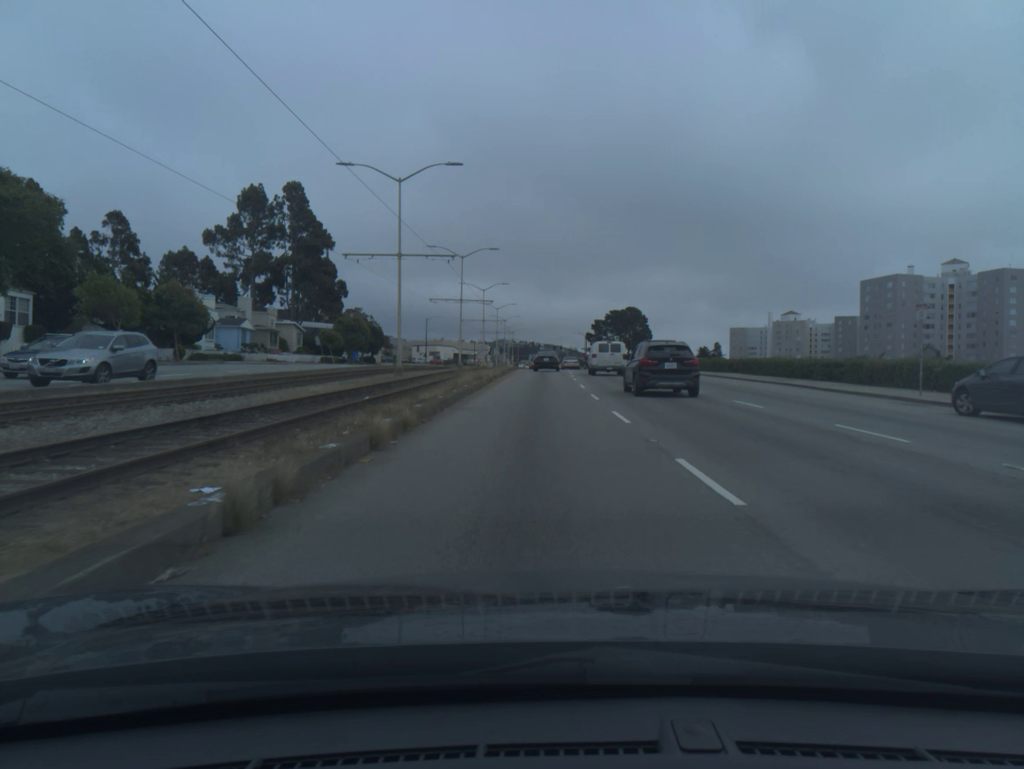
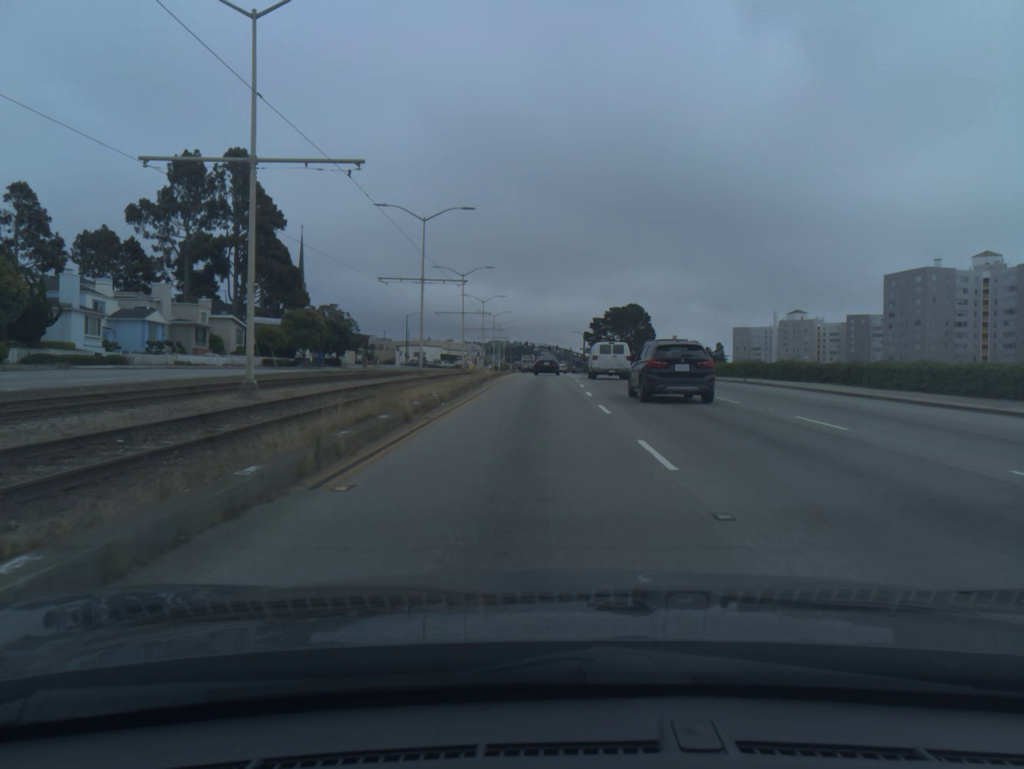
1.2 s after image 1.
(+0.1, +20.1) m; 0°
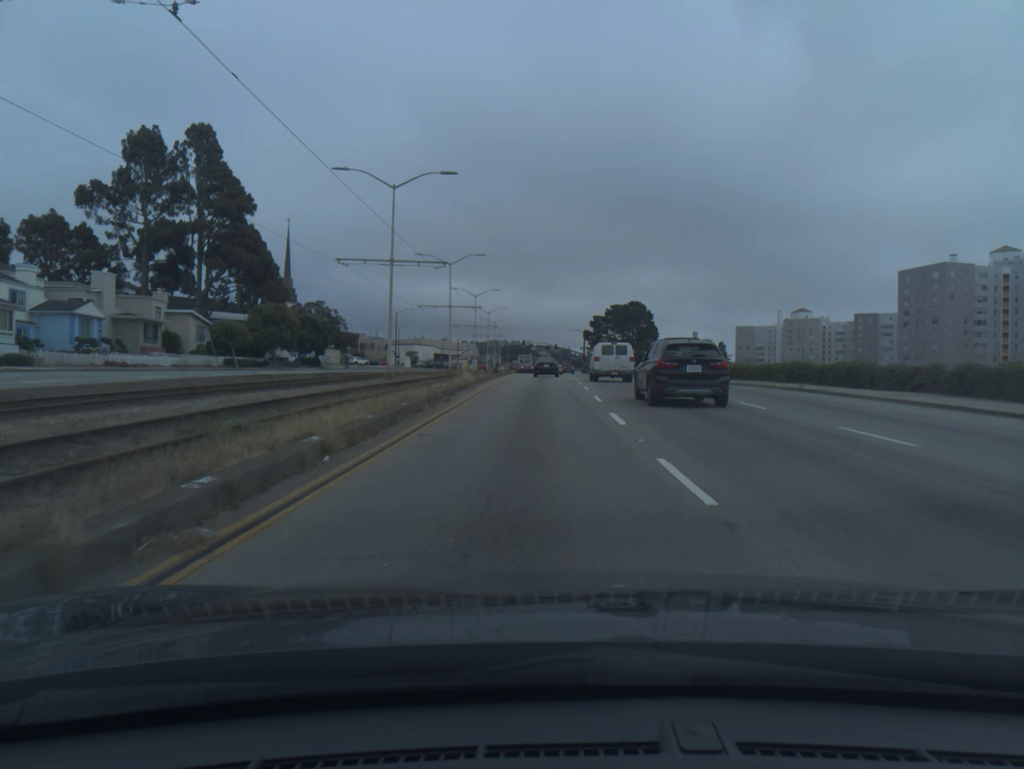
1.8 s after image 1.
(0.0, +9.8) m; 0°
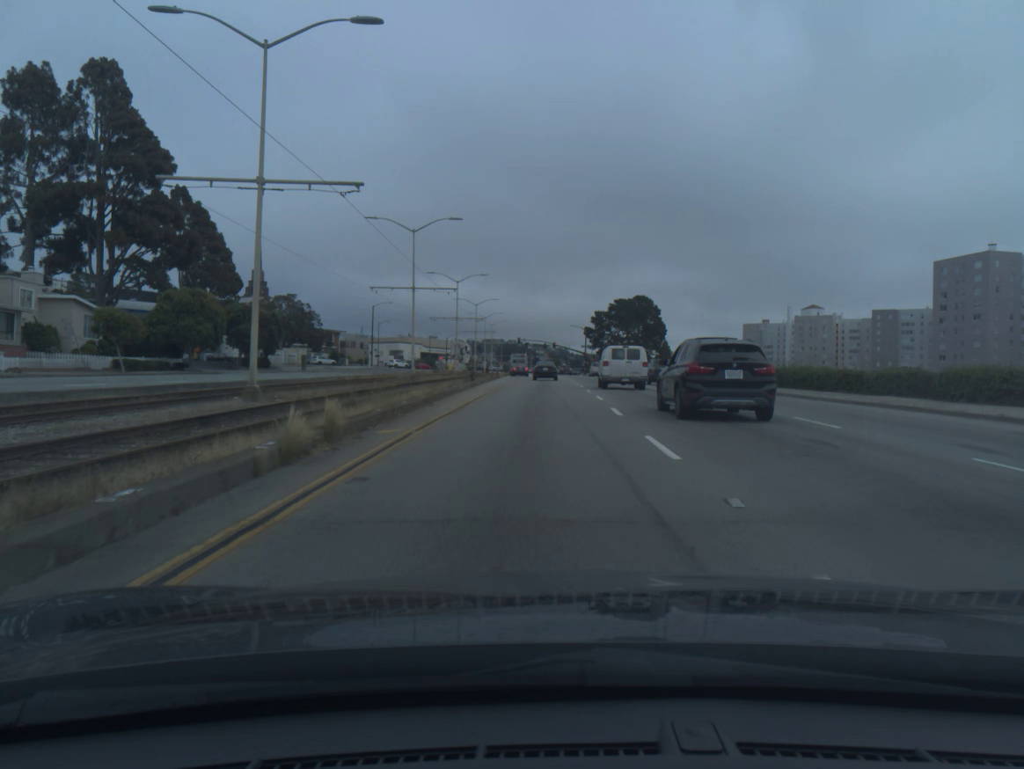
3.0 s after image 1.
(0.0, +18.8) m; 0°
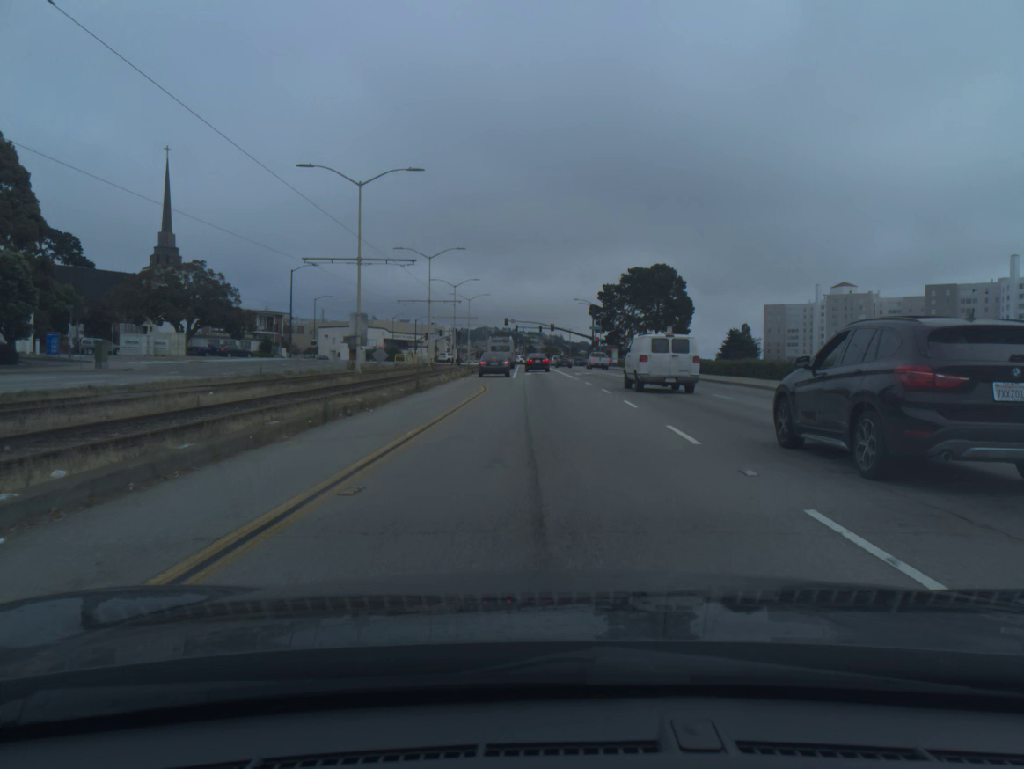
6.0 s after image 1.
(+0.2, +42.7) m; 0°
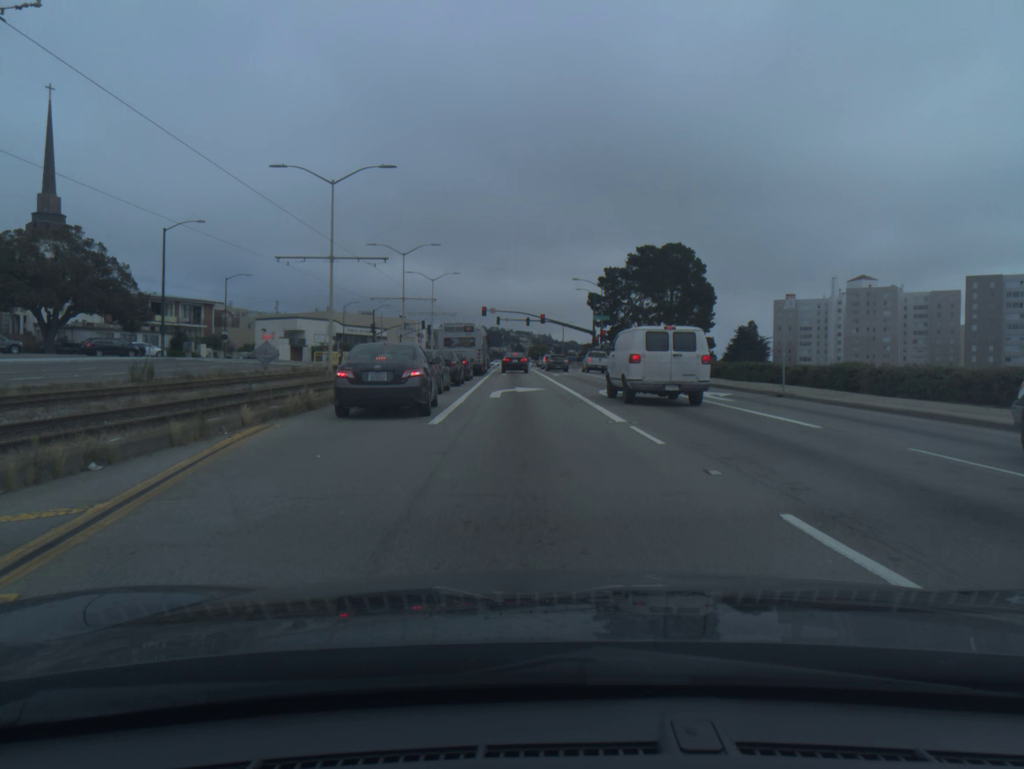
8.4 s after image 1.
(+0.1, +30.1) m; +1°
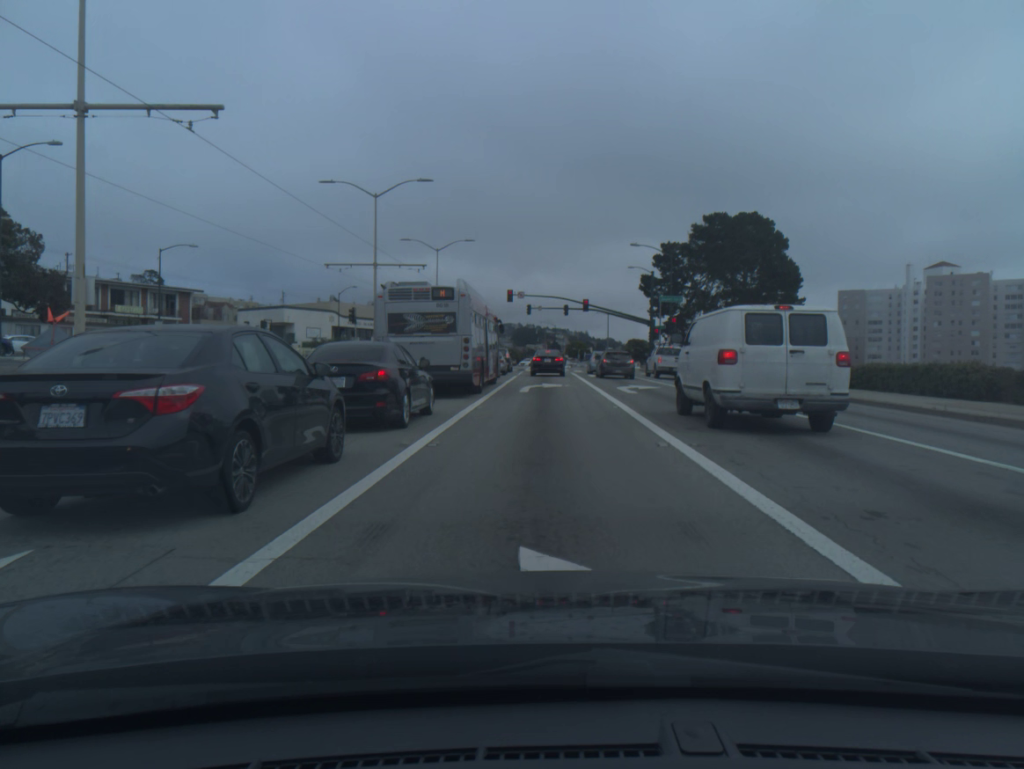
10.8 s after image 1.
(-0.7, +25.1) m; -3°
